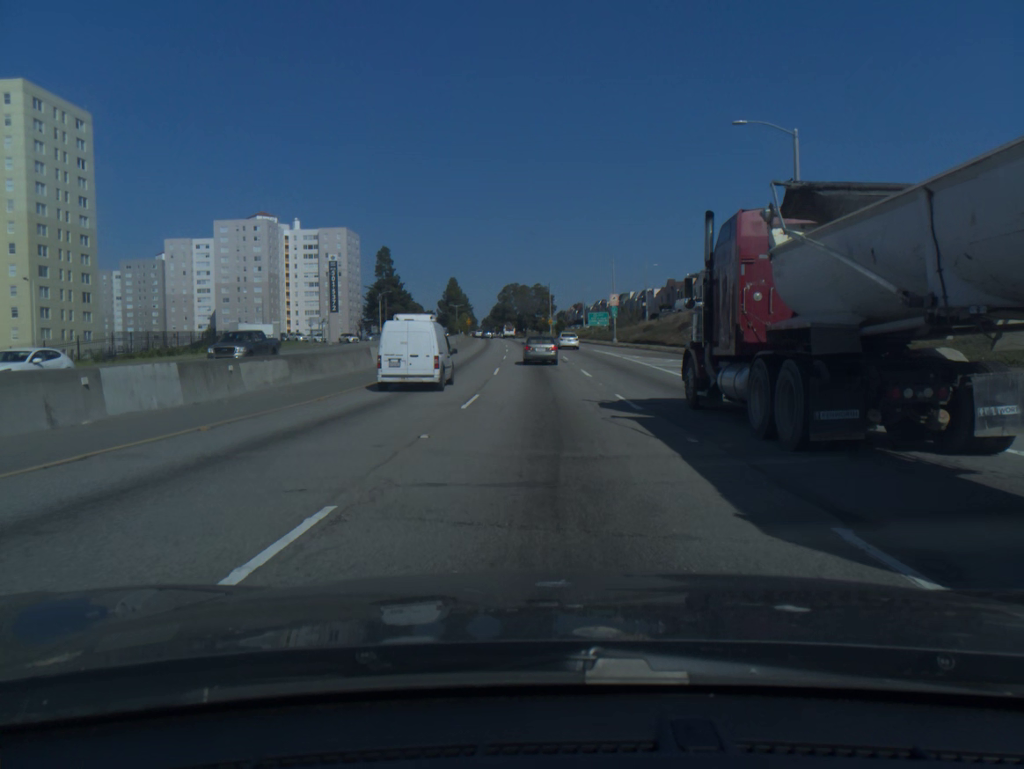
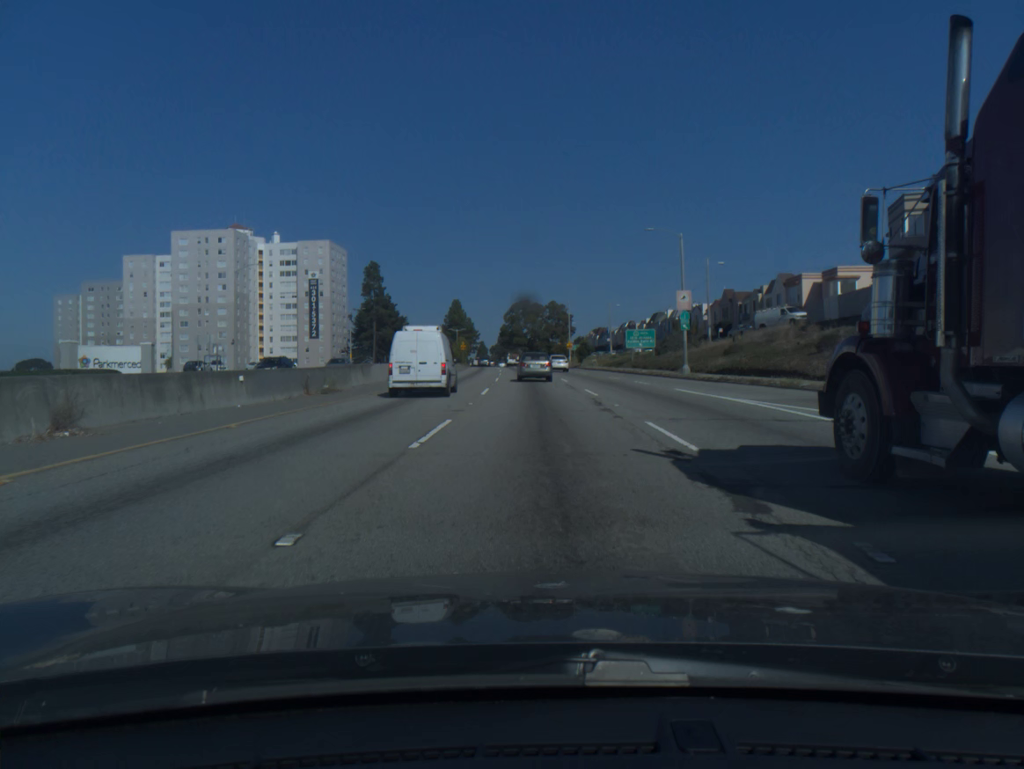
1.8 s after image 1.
(-0.3, +35.3) m; -1°
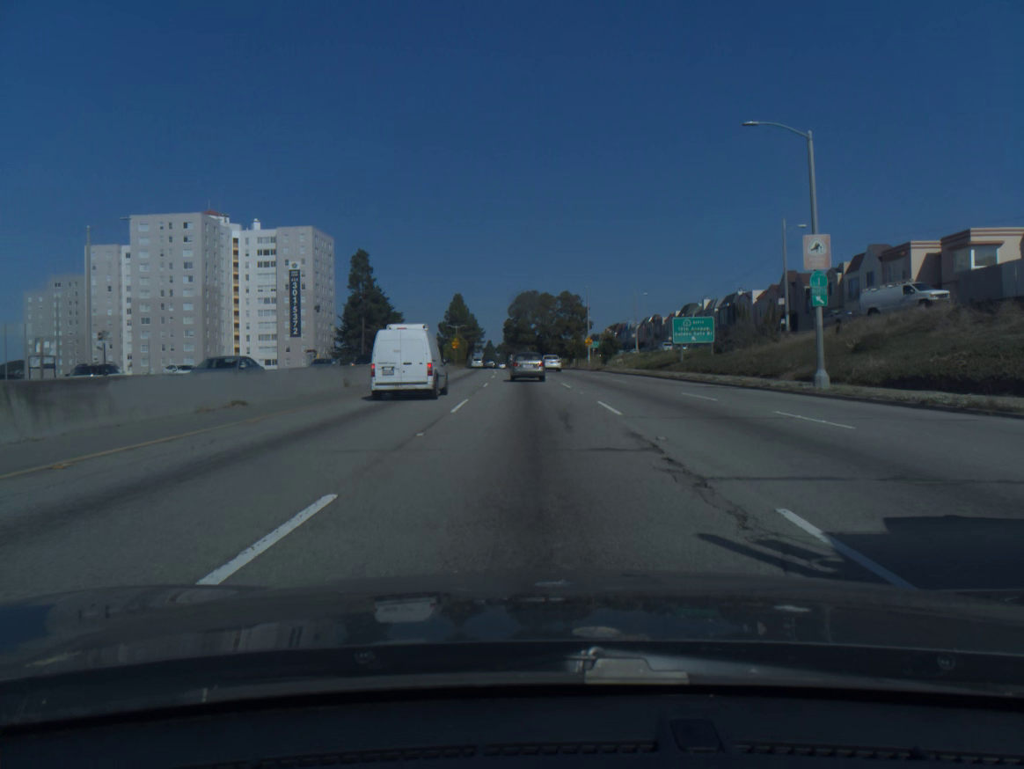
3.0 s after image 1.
(-0.1, +22.8) m; -1°
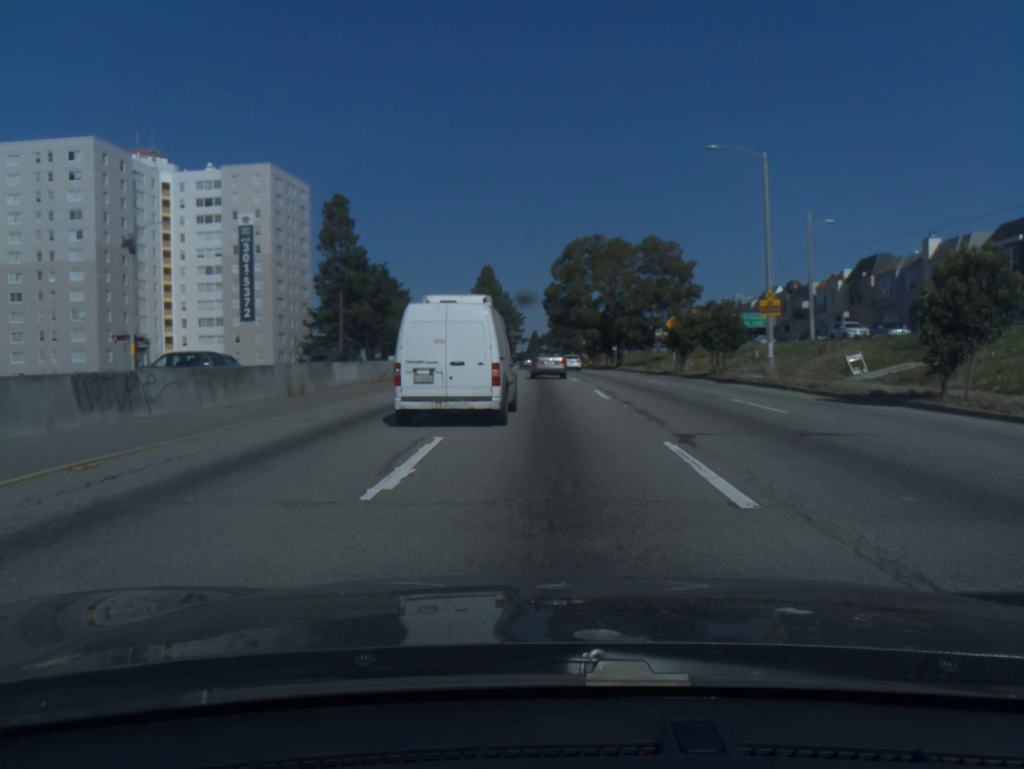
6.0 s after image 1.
(-1.8, +55.1) m; -4°
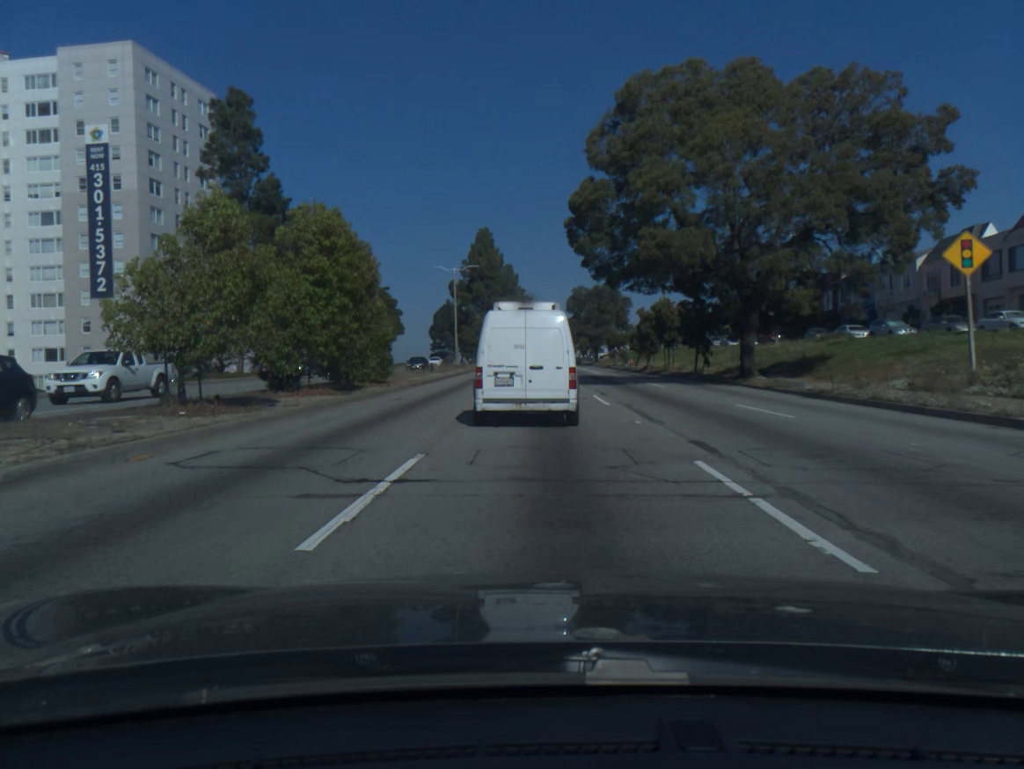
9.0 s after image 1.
(-0.3, +45.5) m; -1°
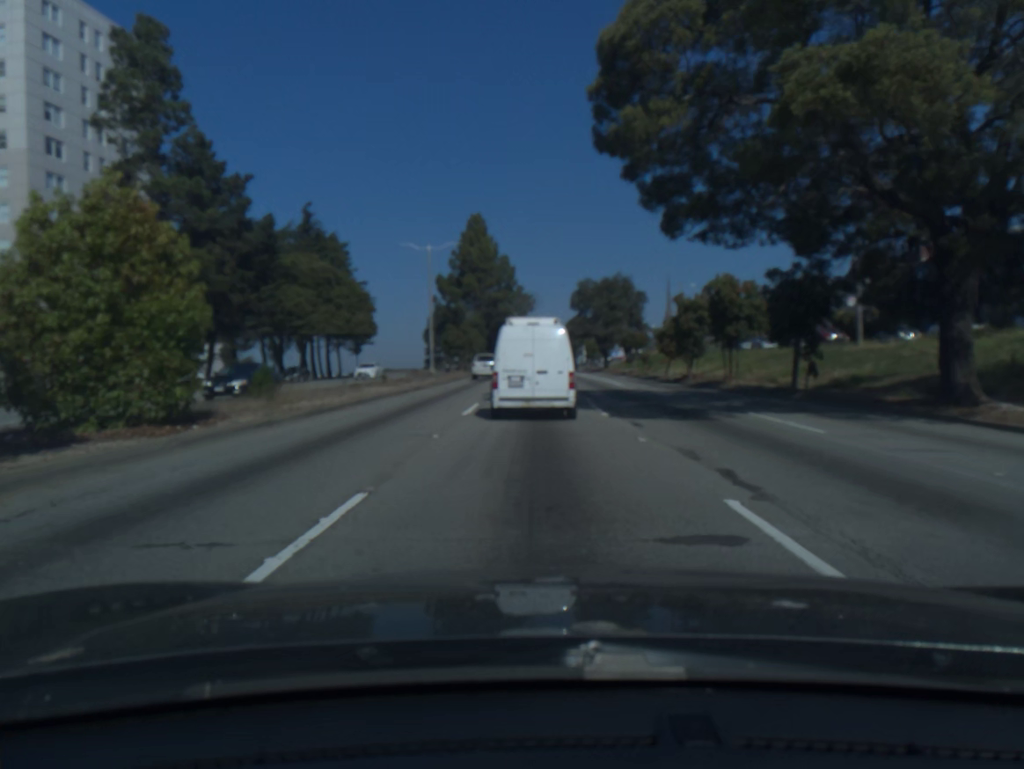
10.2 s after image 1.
(0.0, +17.1) m; 0°
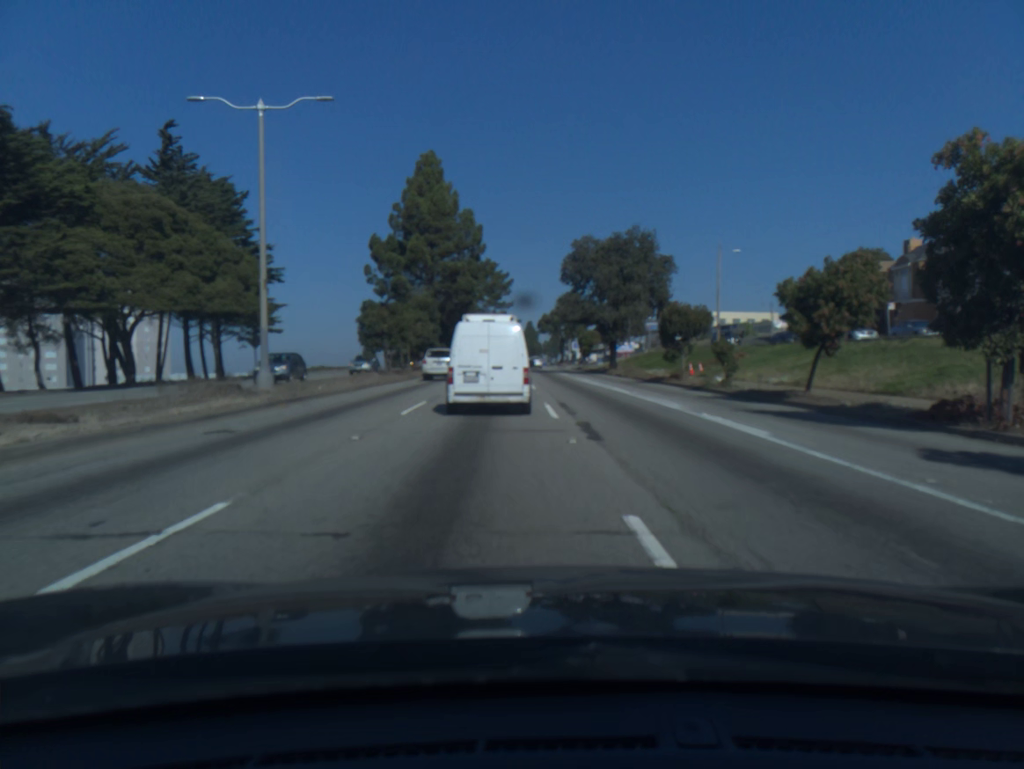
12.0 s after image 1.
(+0.3, +30.0) m; +1°
